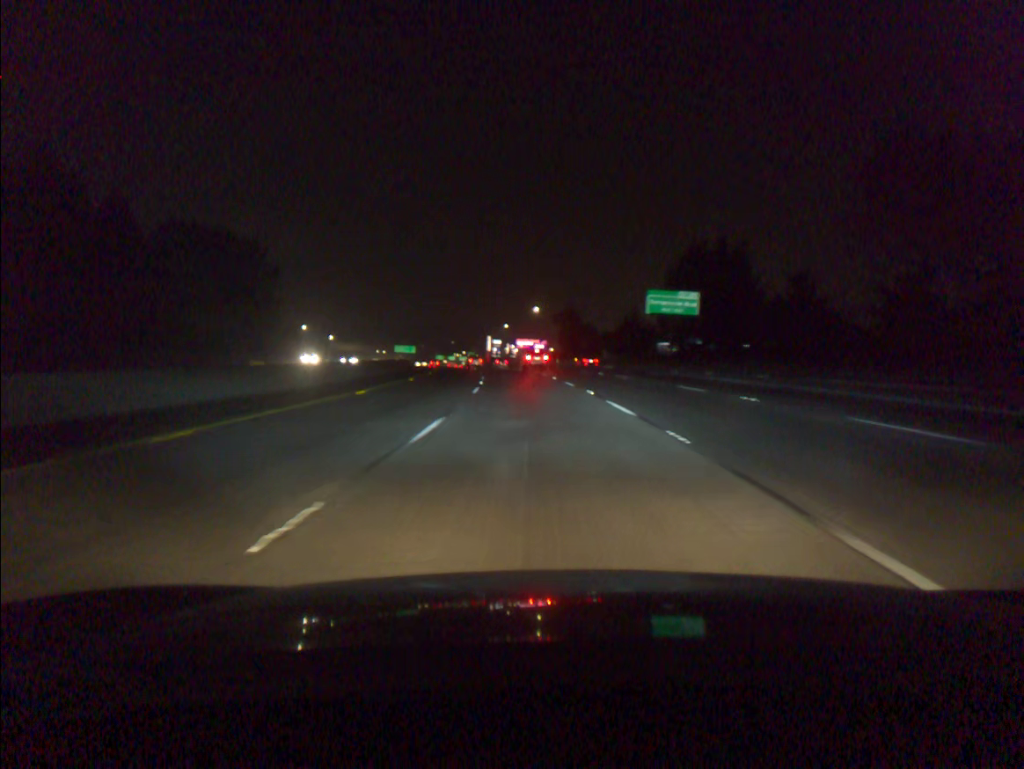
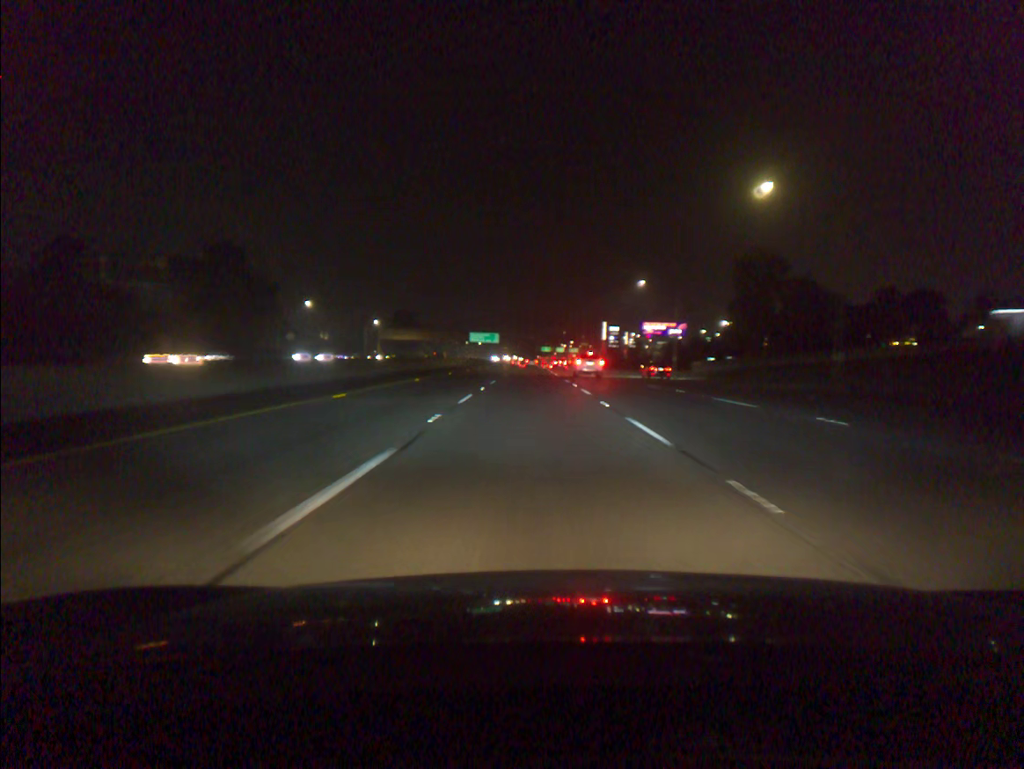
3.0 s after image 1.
(-6.6, +91.7) m; -8°
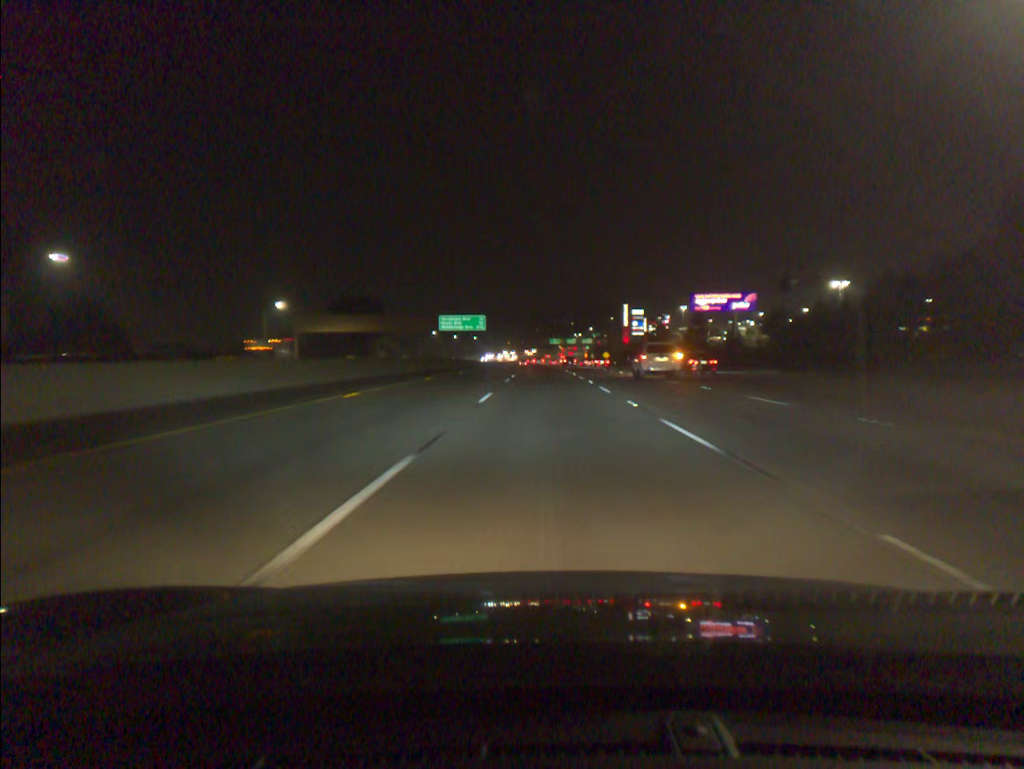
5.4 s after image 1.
(-1.2, +73.8) m; 0°
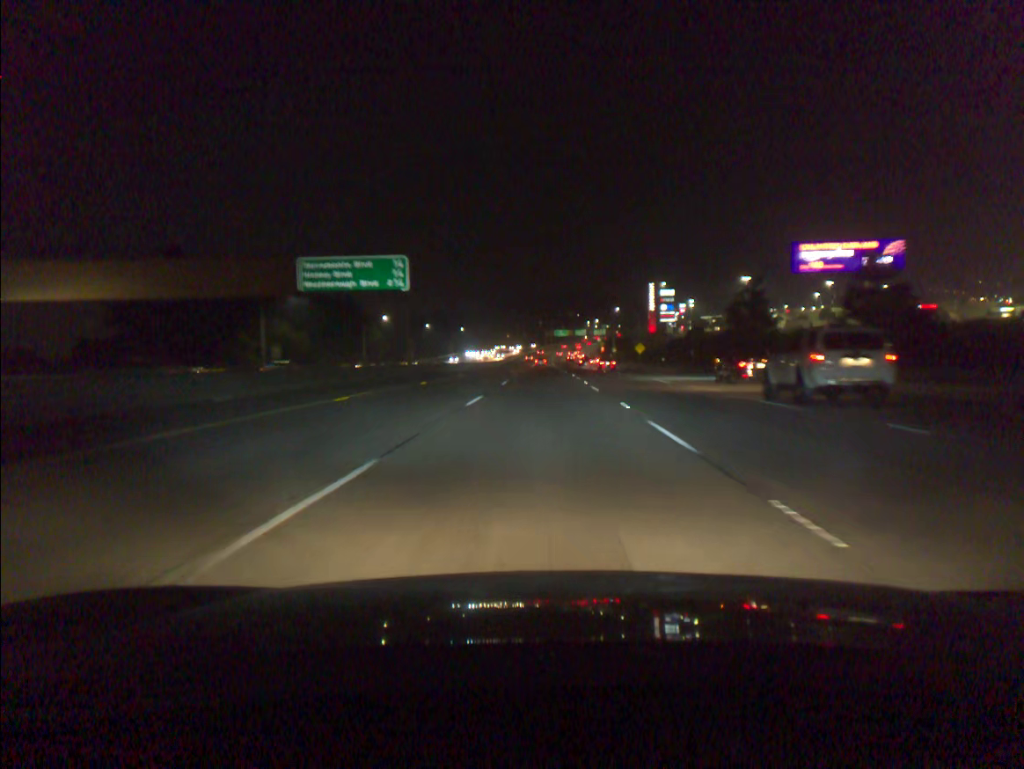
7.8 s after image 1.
(+0.1, +73.1) m; 0°
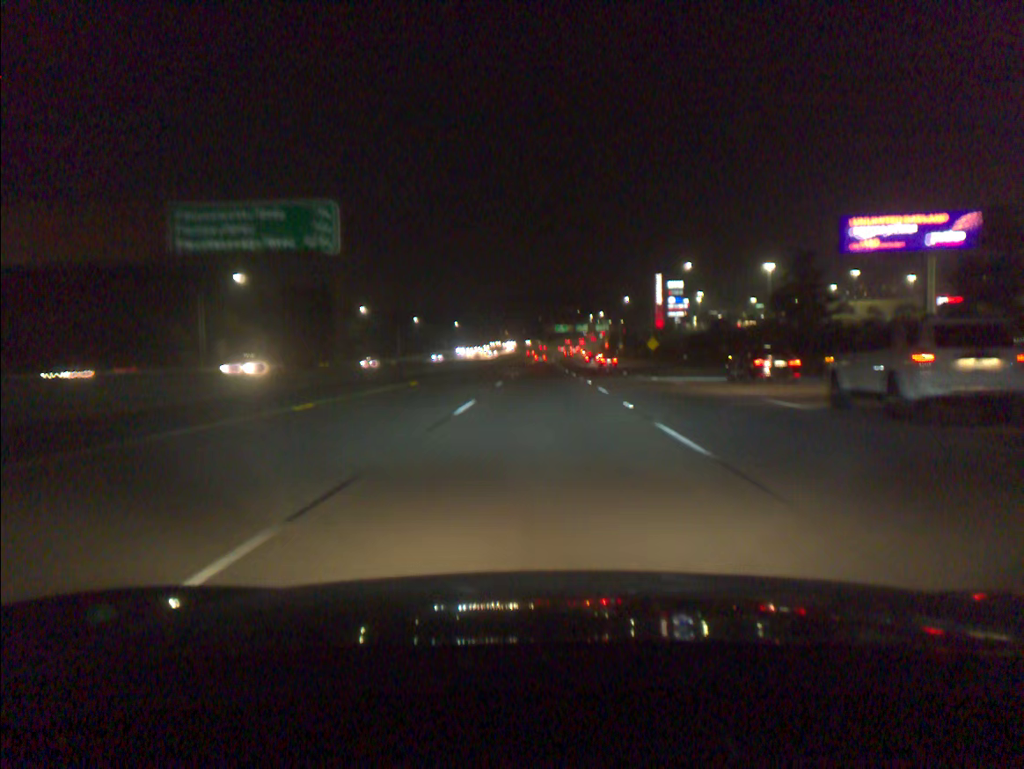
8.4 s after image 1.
(0.0, +18.2) m; 0°
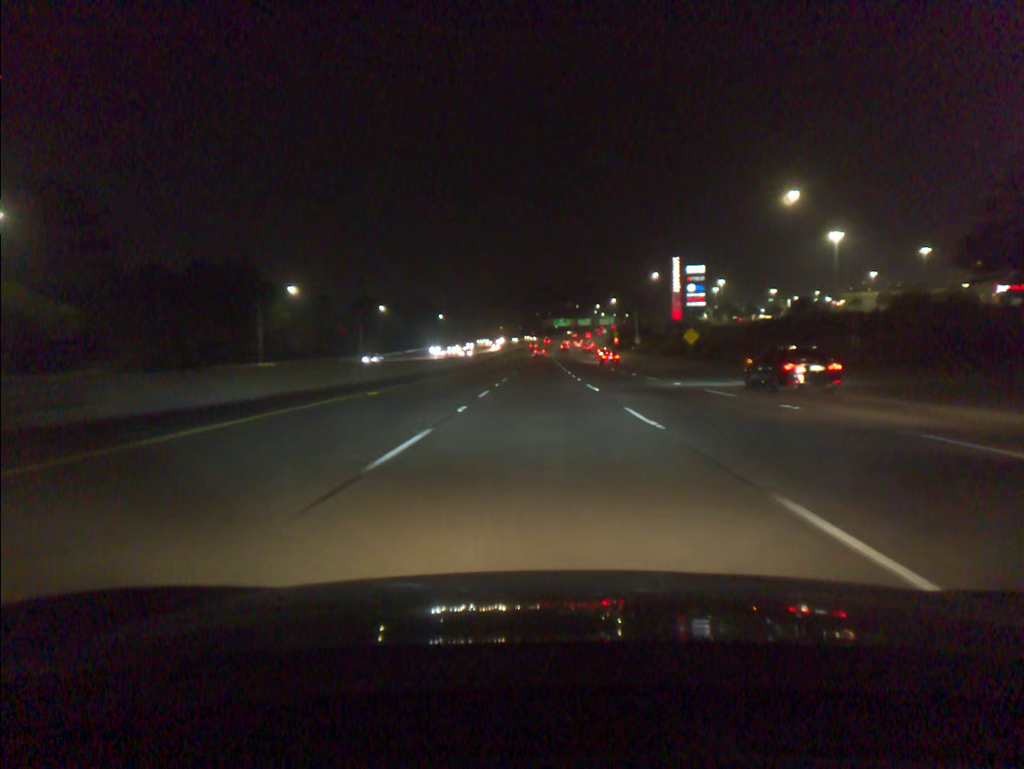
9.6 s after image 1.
(0.0, +36.5) m; 0°
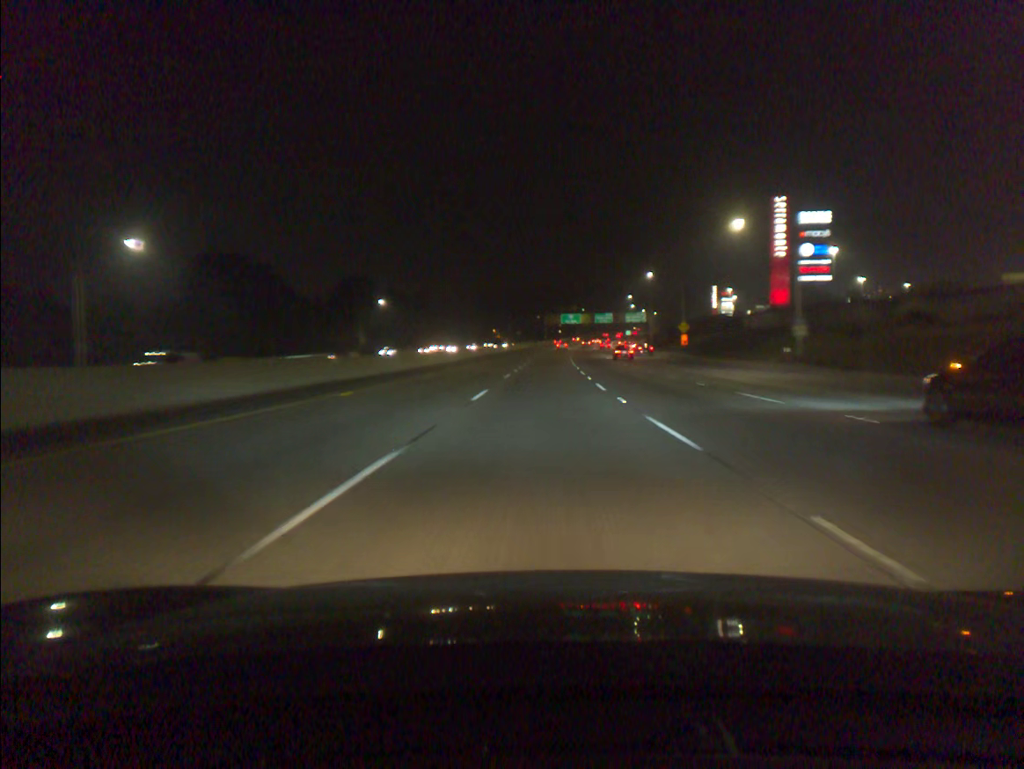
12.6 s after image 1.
(-0.2, +91.4) m; 0°
